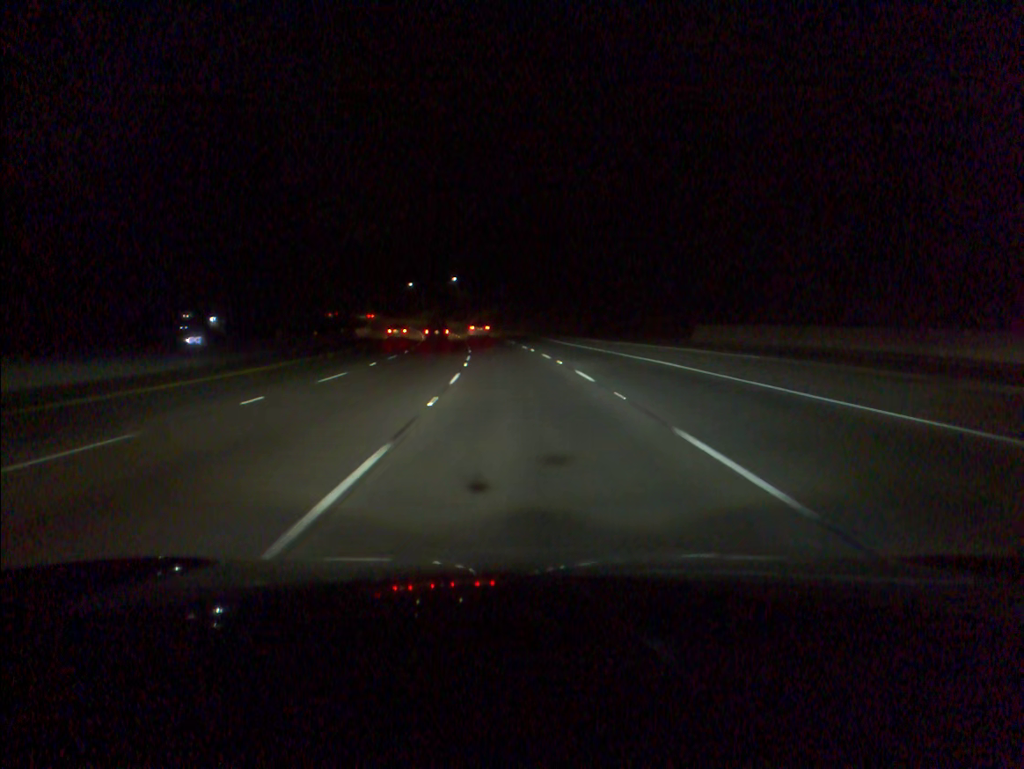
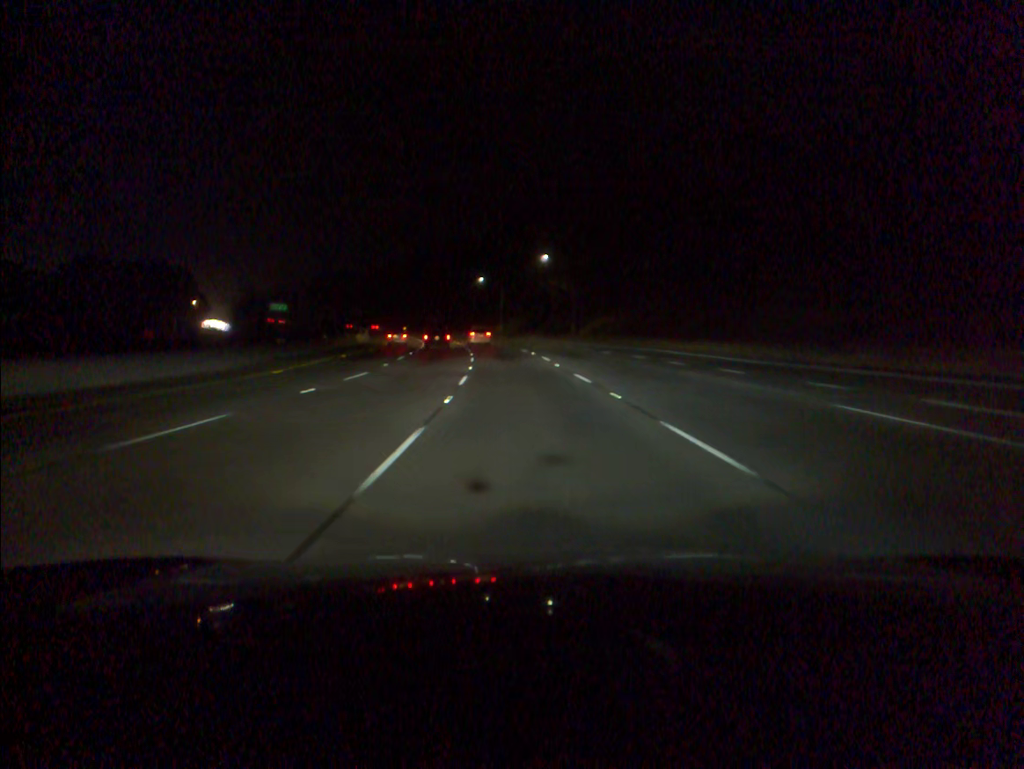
(-5.8, +85.0) m; -7°
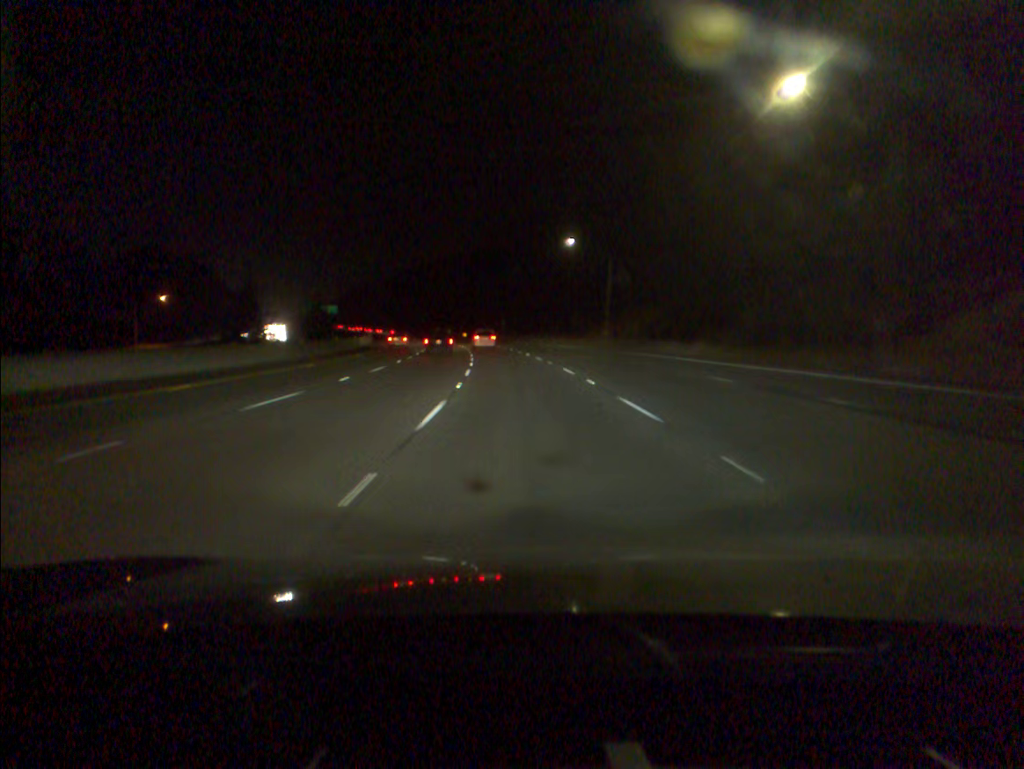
(-3.7, +68.2) m; -6°
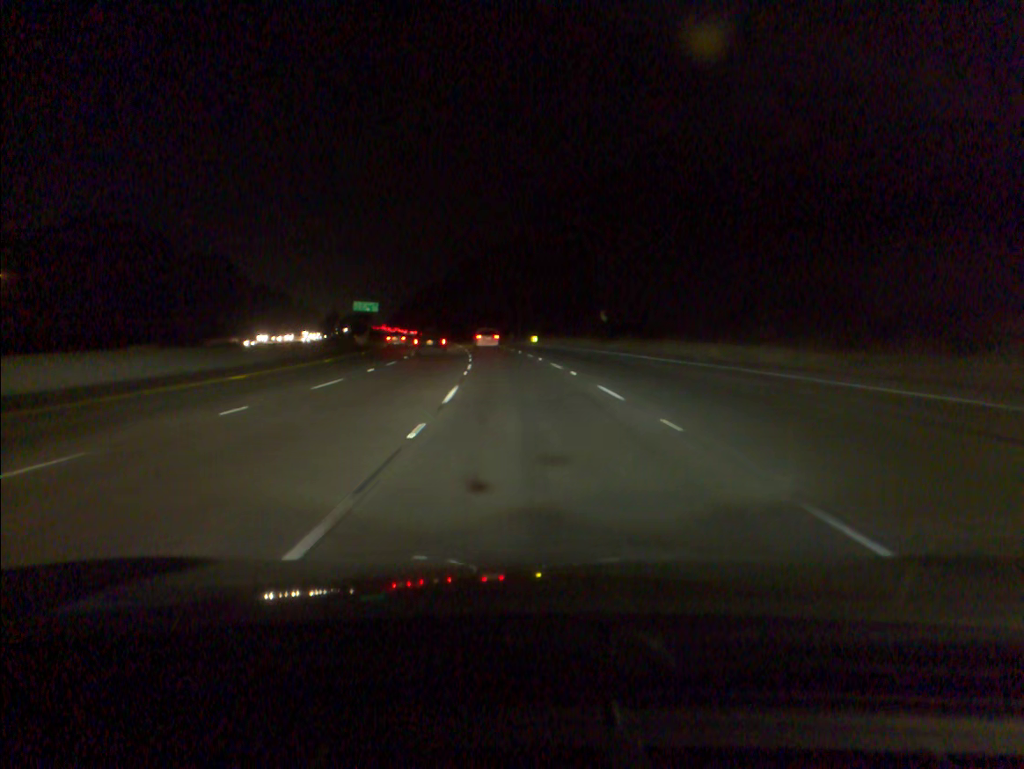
(-3.5, +68.6) m; -6°
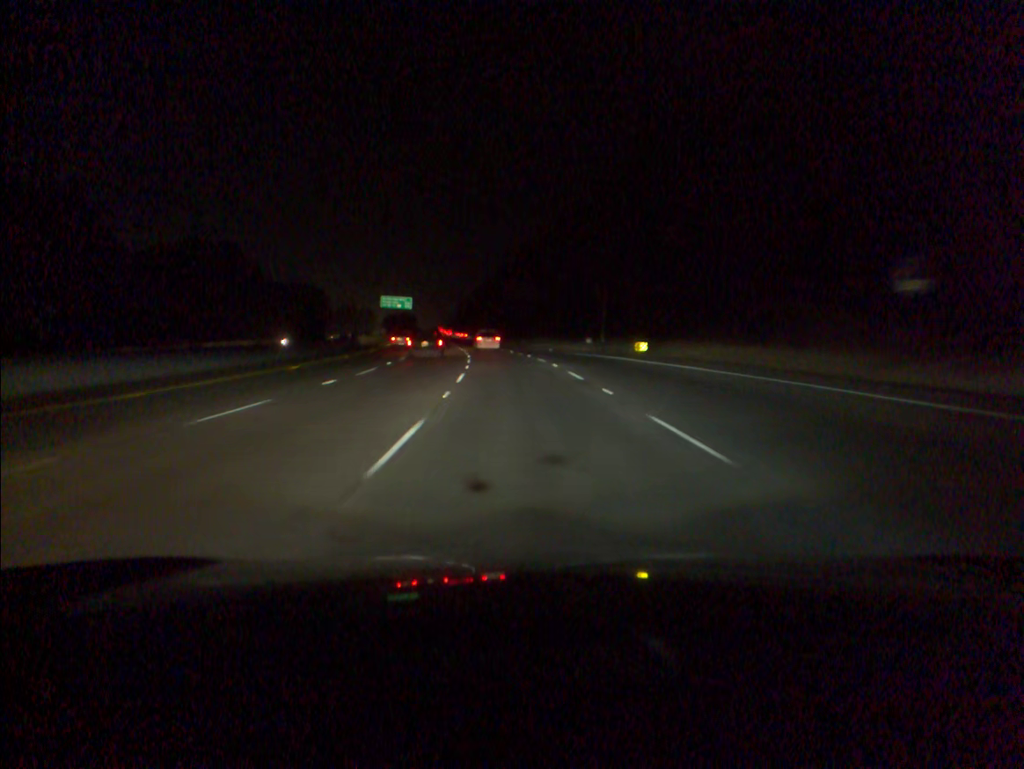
(-2.1, +51.6) m; -5°
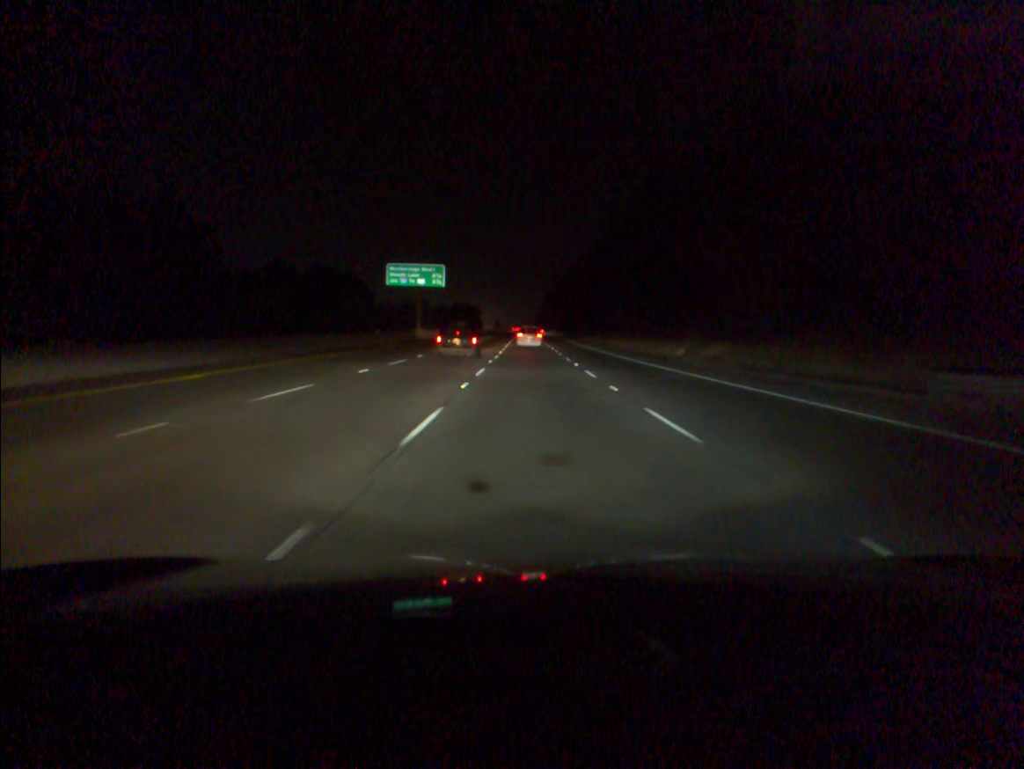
(-5.6, +85.4) m; -6°
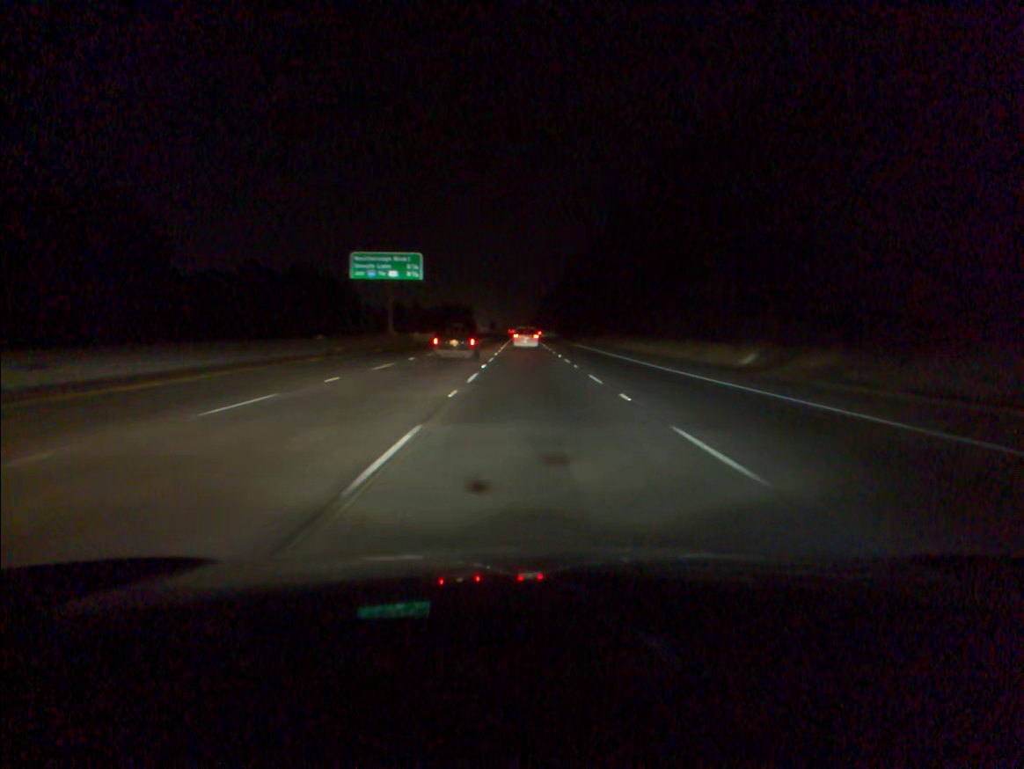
(0.0, +17.1) m; 0°
